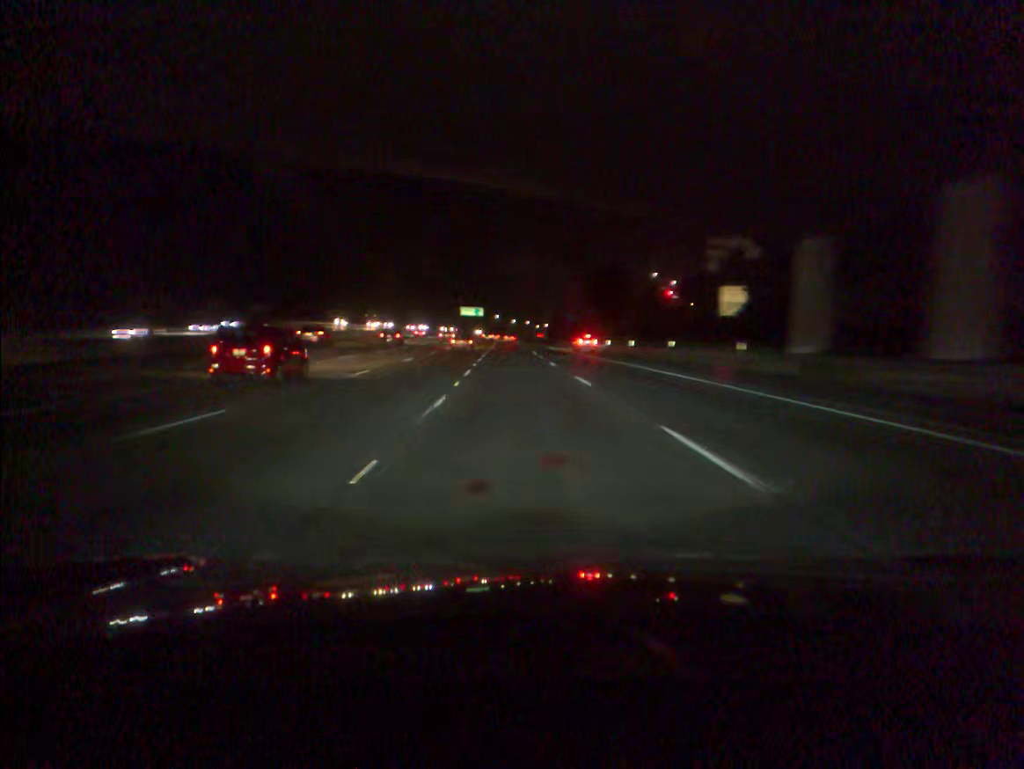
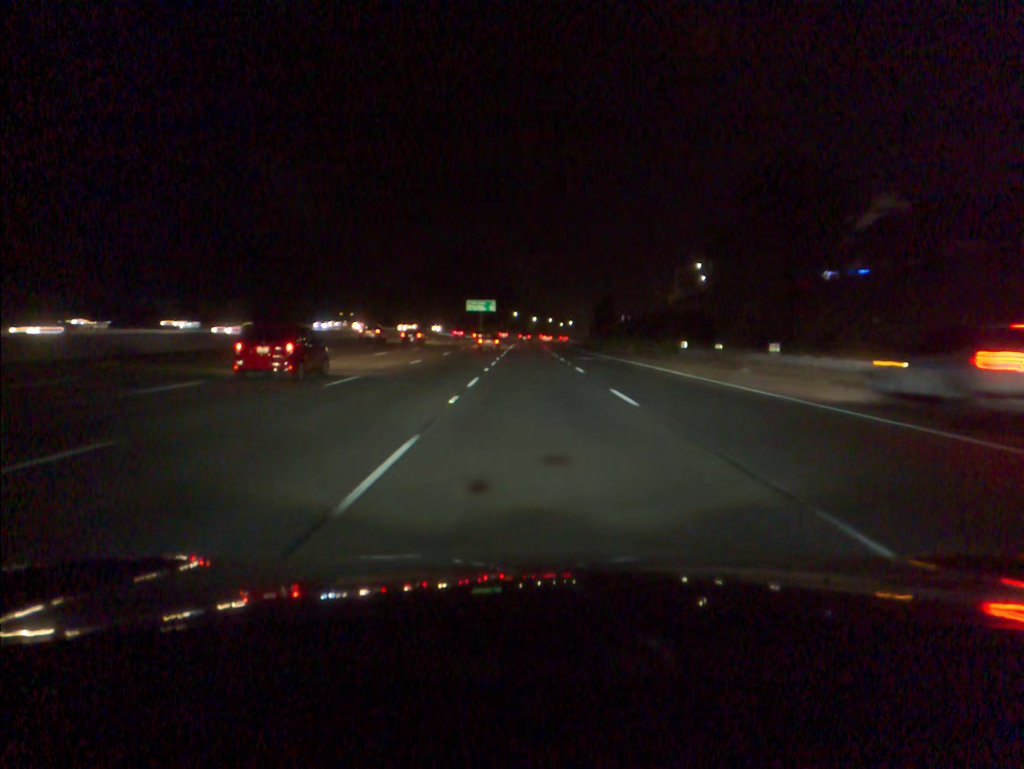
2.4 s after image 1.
(-1.4, +62.6) m; -1°
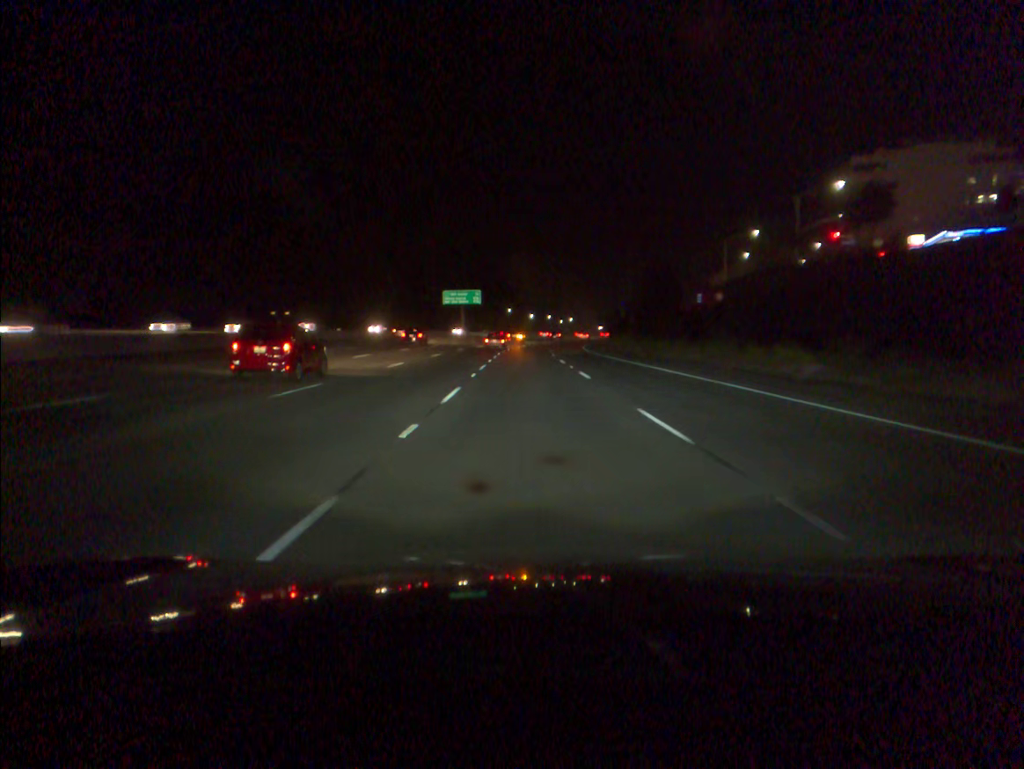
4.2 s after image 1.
(+0.1, +47.5) m; 0°
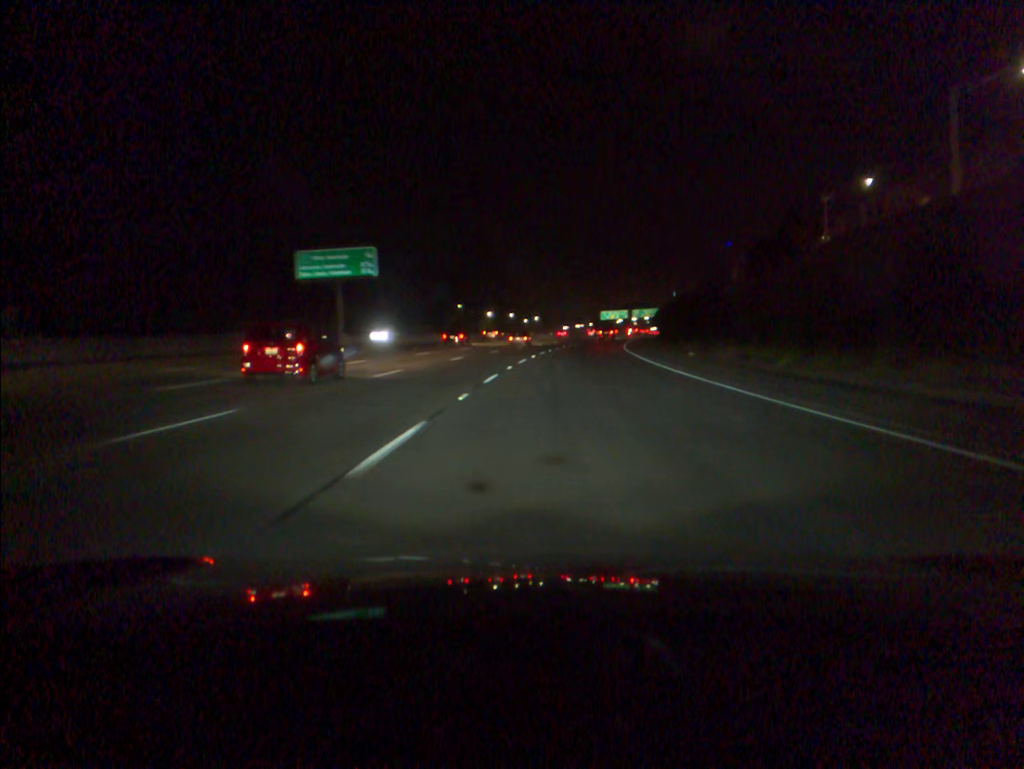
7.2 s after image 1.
(+1.0, +79.2) m; +3°
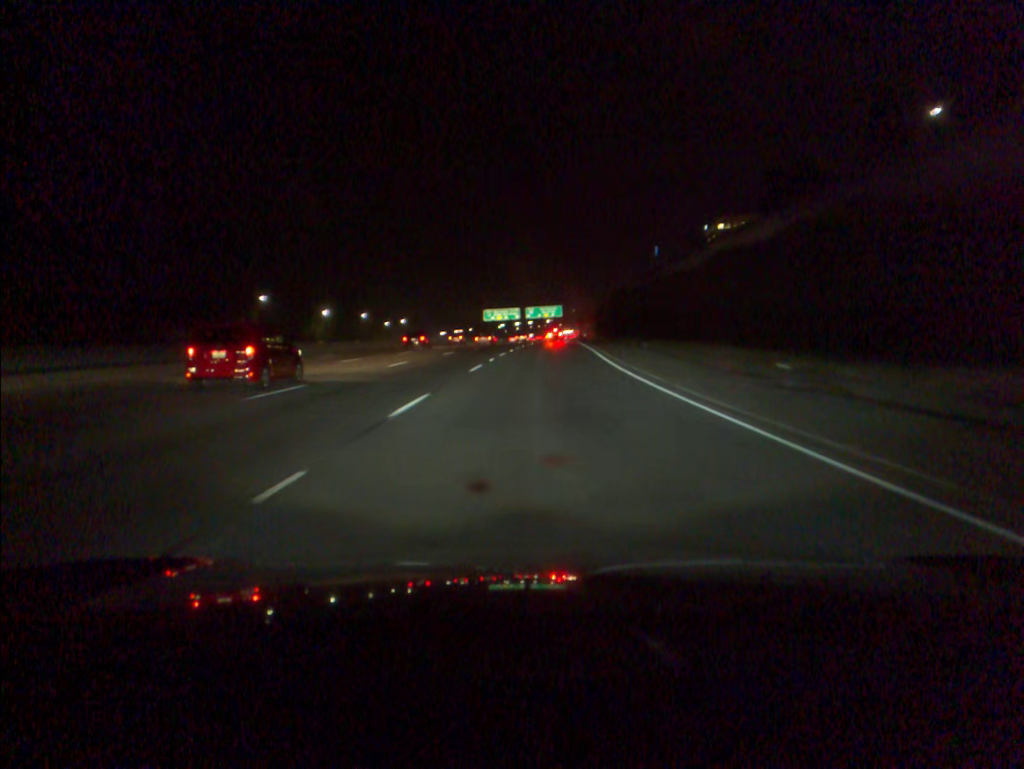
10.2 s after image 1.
(+6.6, +79.9) m; +9°
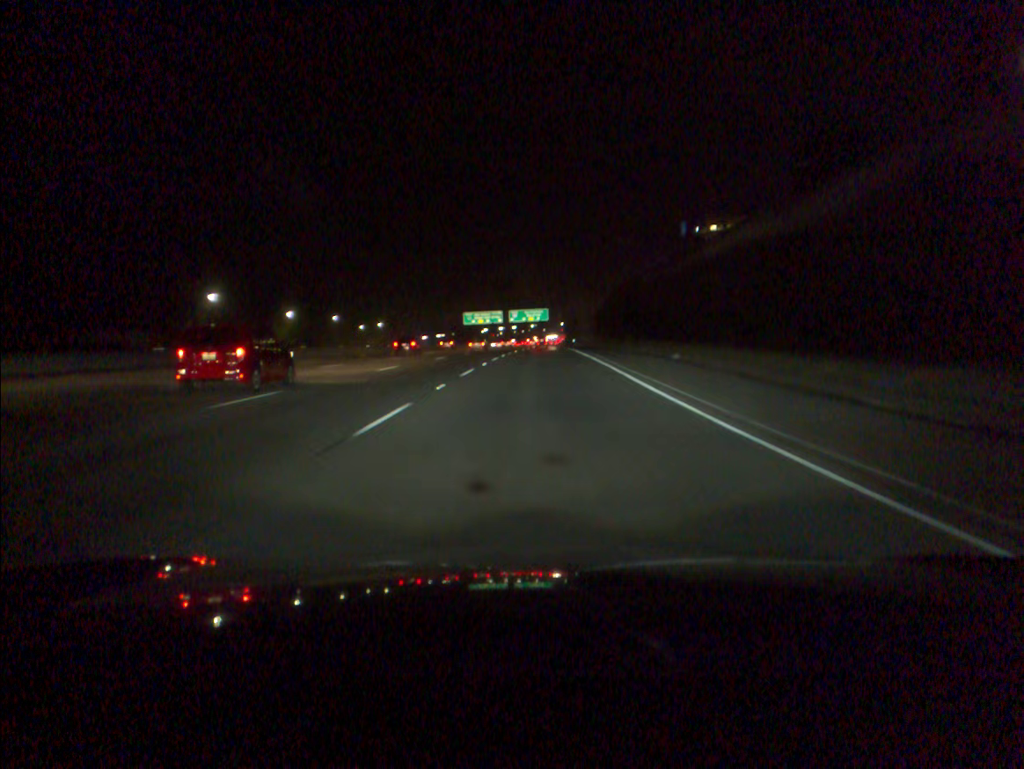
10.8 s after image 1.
(+0.2, +16.1) m; +1°
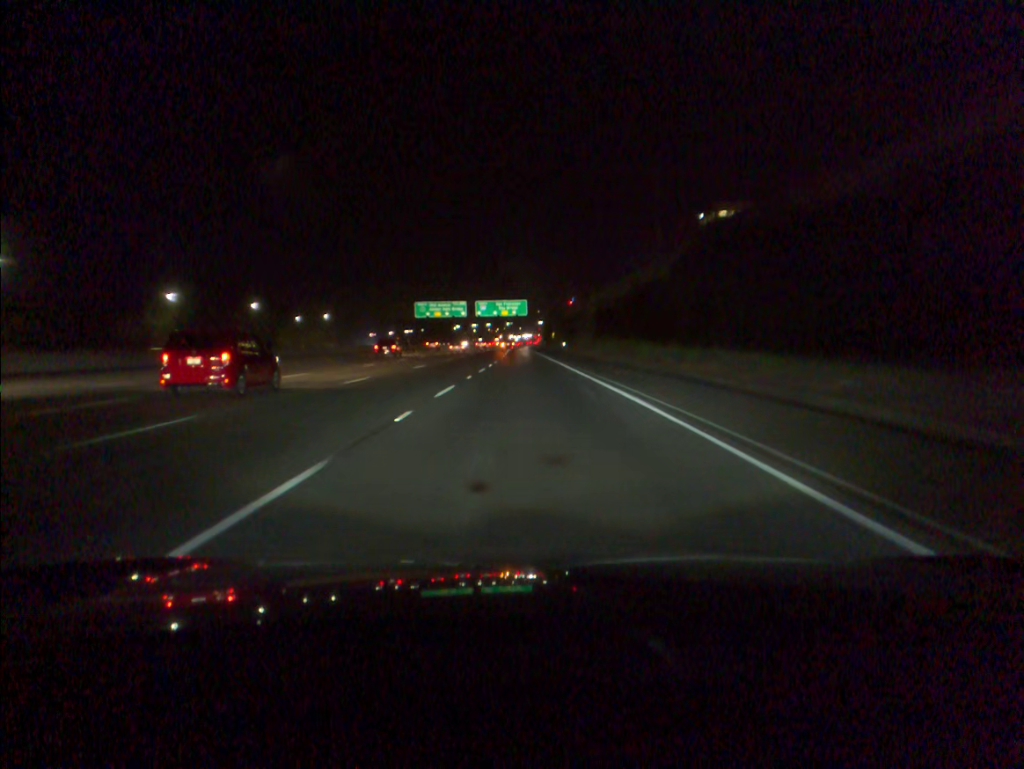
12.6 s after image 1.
(+0.9, +48.5) m; +2°
